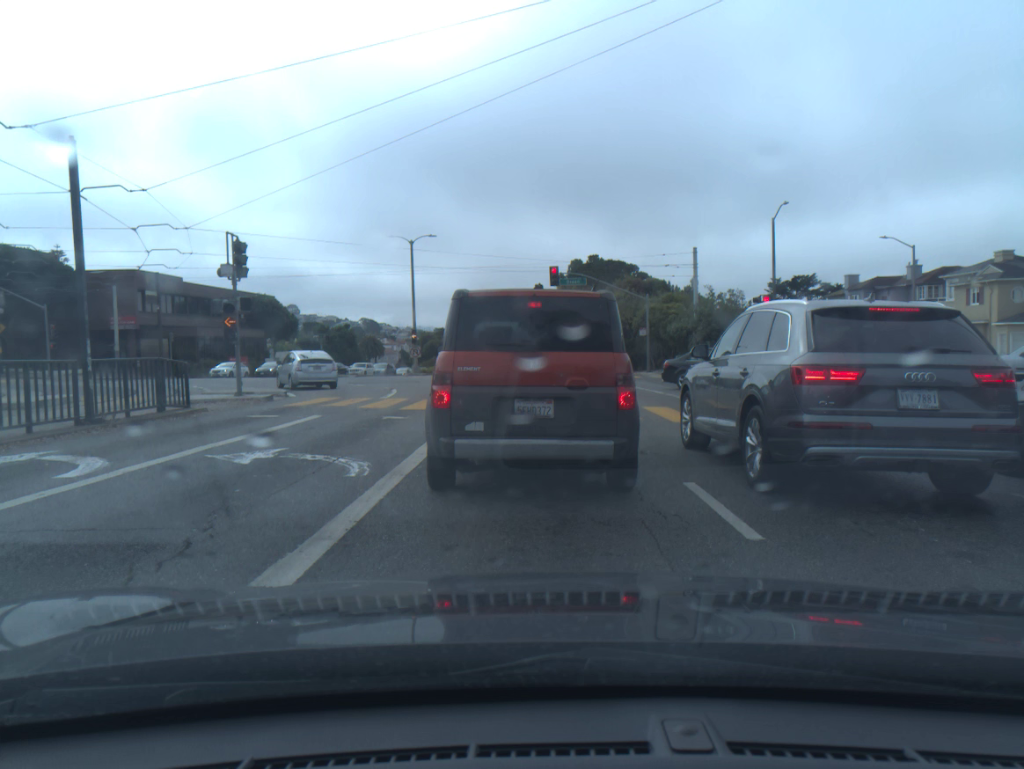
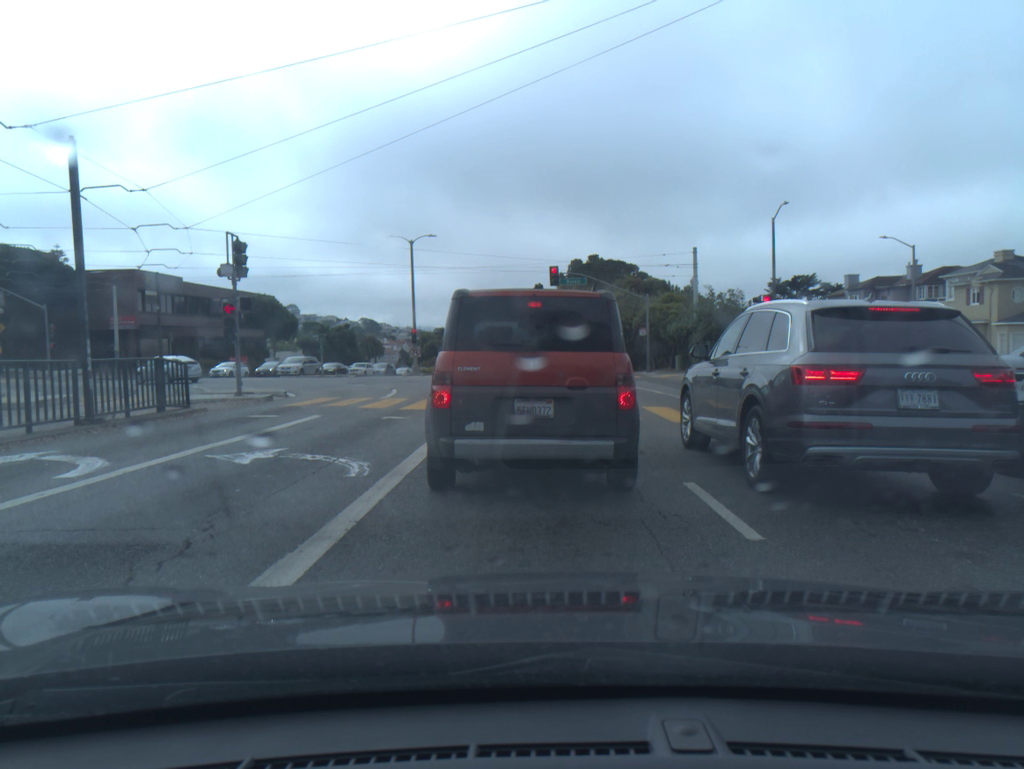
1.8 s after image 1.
(0.0, 0.0) m; 0°
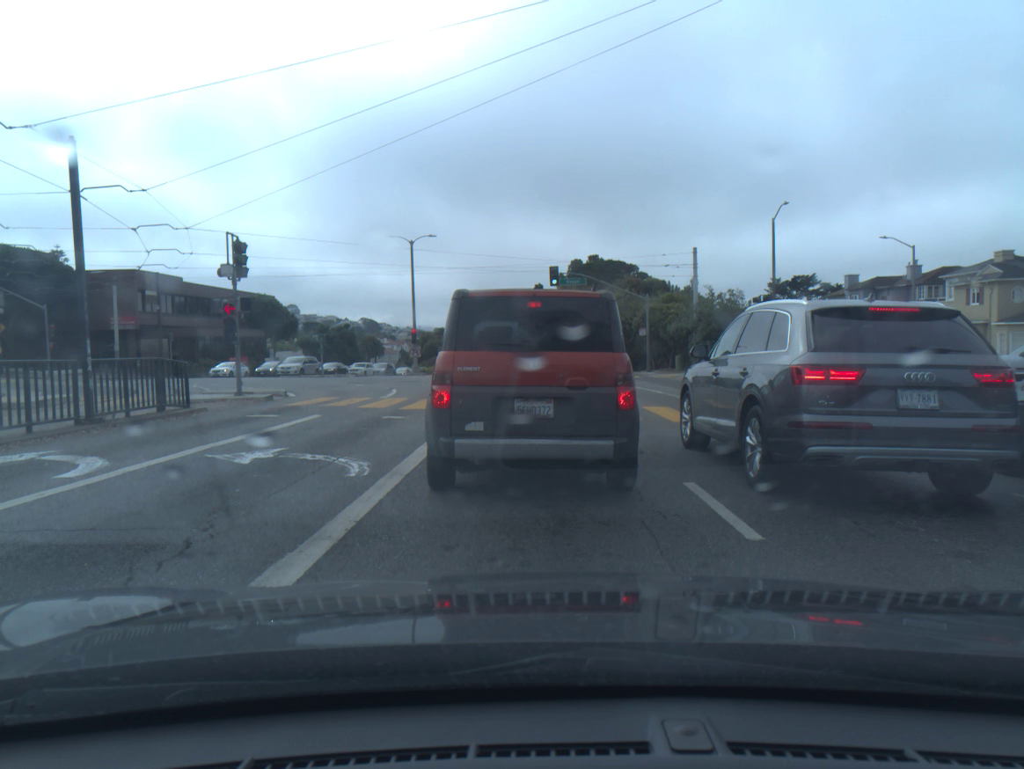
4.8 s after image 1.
(0.0, 0.0) m; 0°
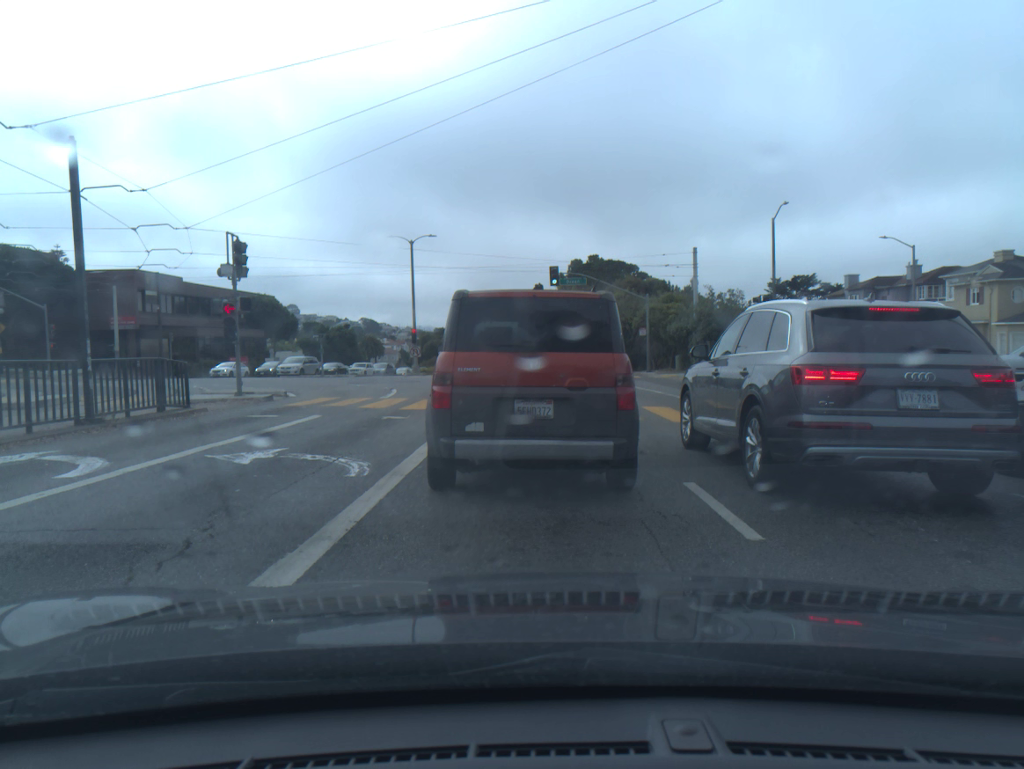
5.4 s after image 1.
(0.0, 0.0) m; 0°
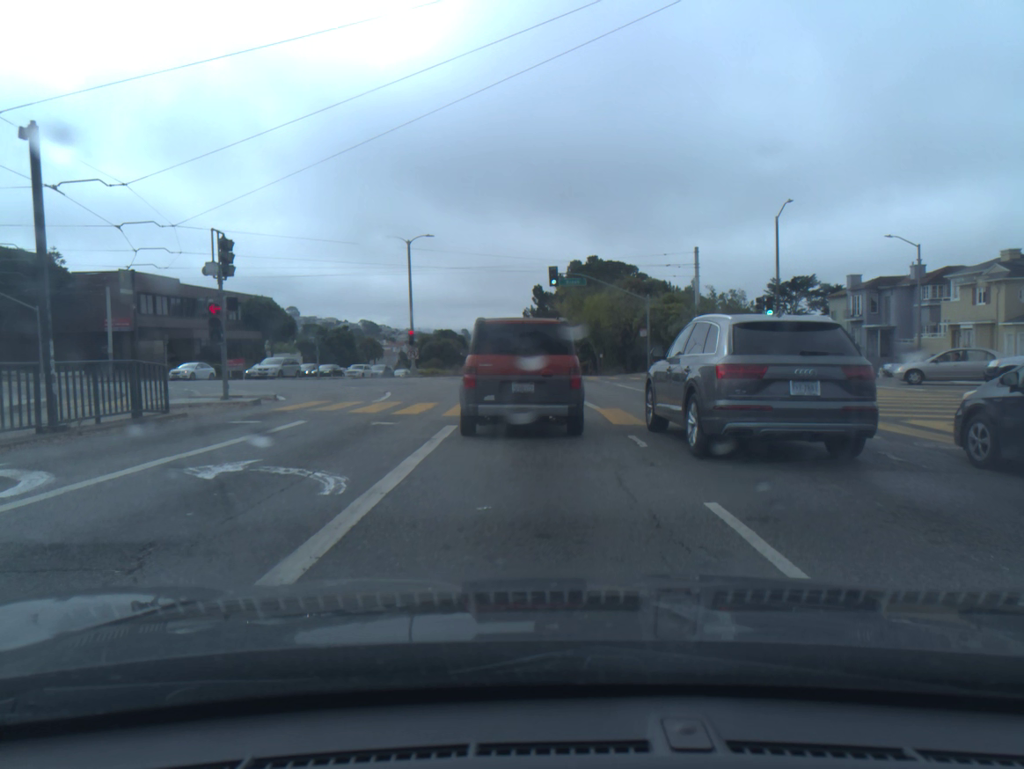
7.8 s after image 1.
(0.0, +0.9) m; 0°
